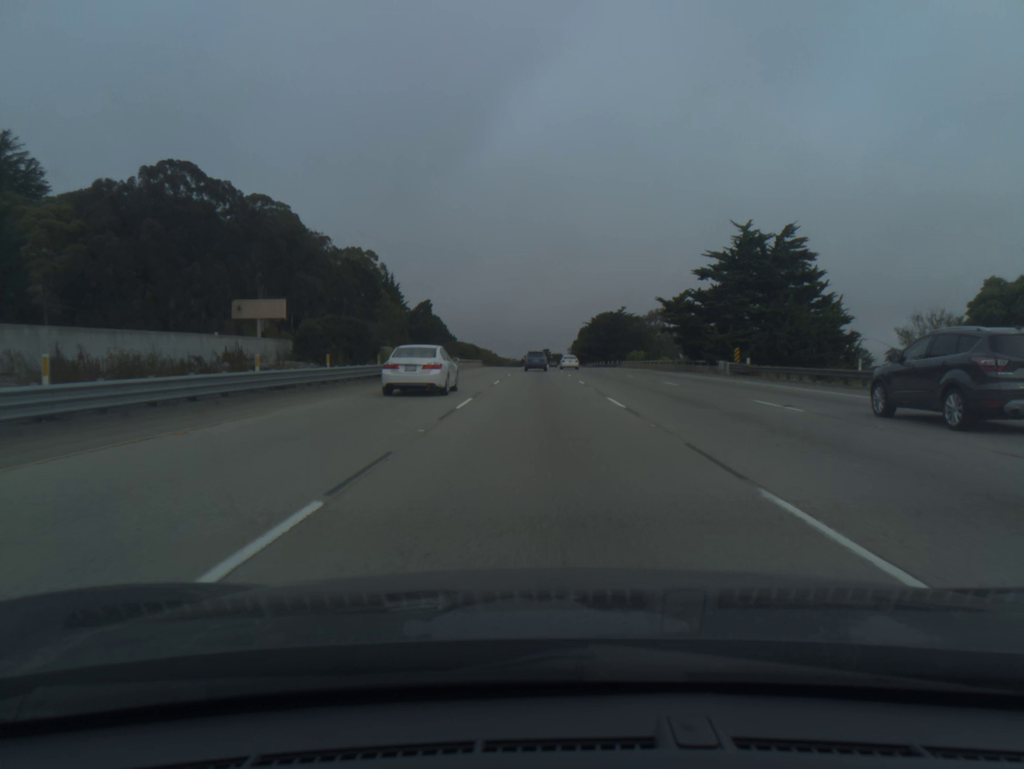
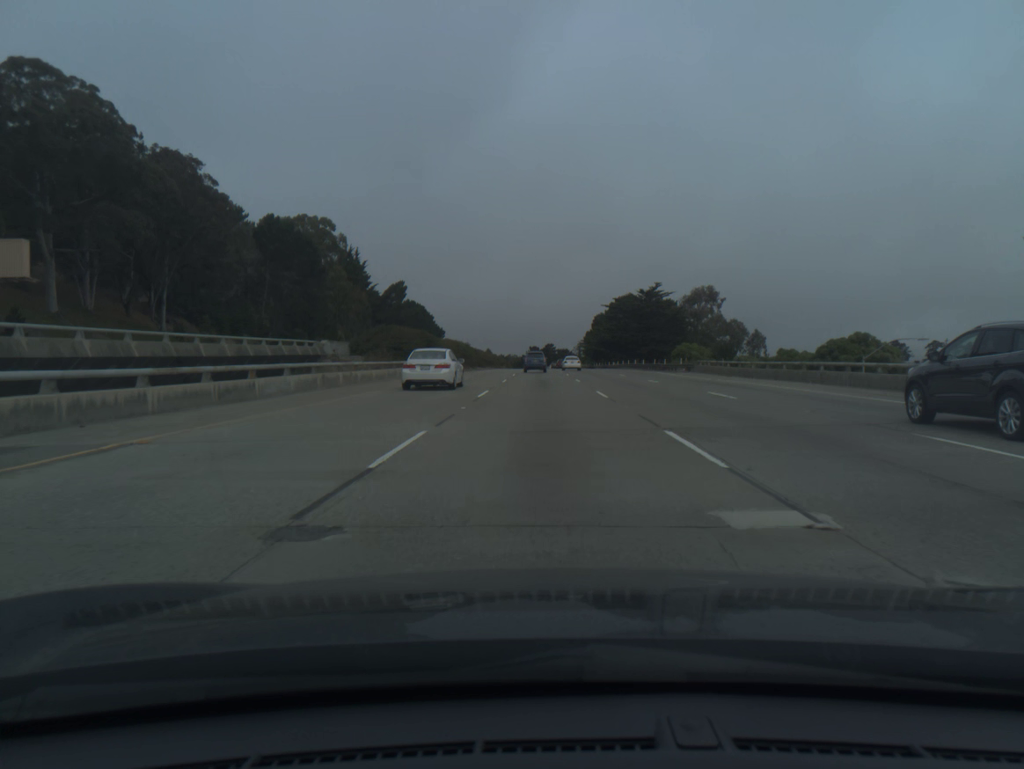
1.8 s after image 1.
(-0.1, +53.0) m; 0°
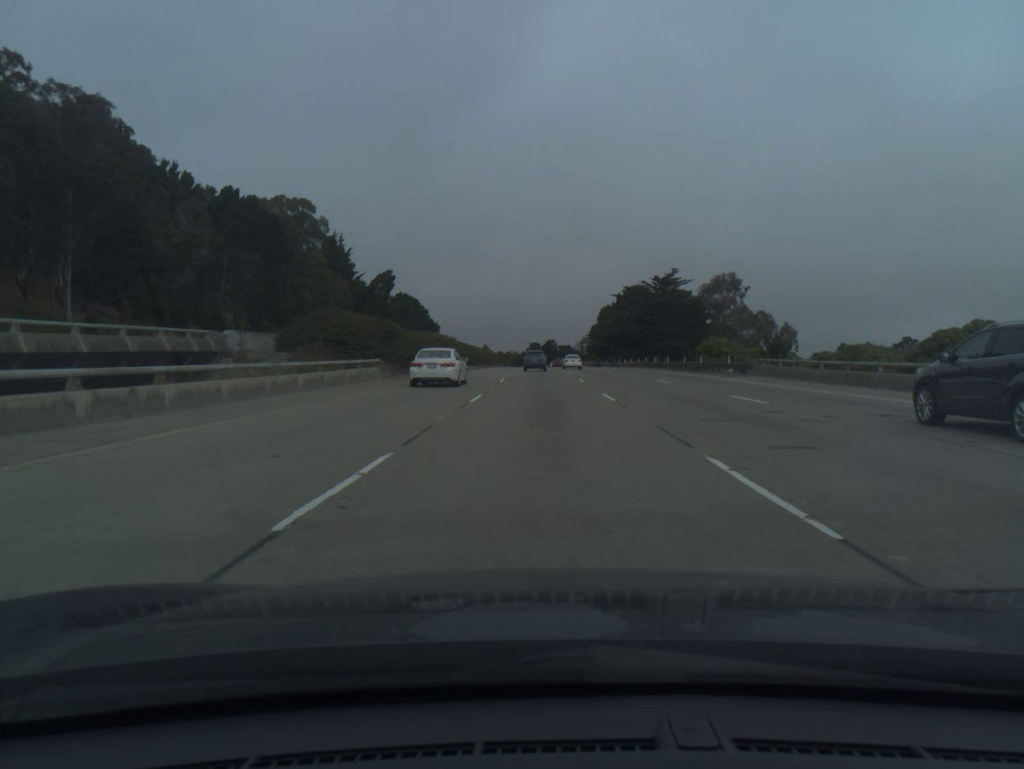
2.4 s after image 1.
(0.0, +17.7) m; 0°
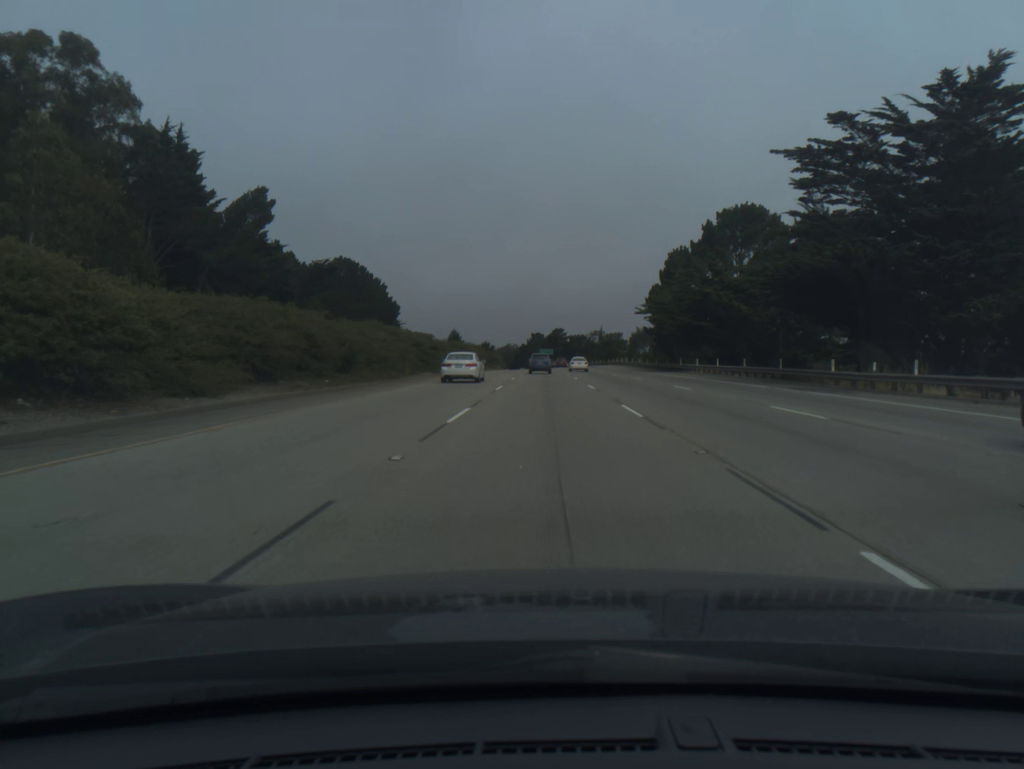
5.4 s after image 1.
(-0.2, +88.6) m; 0°
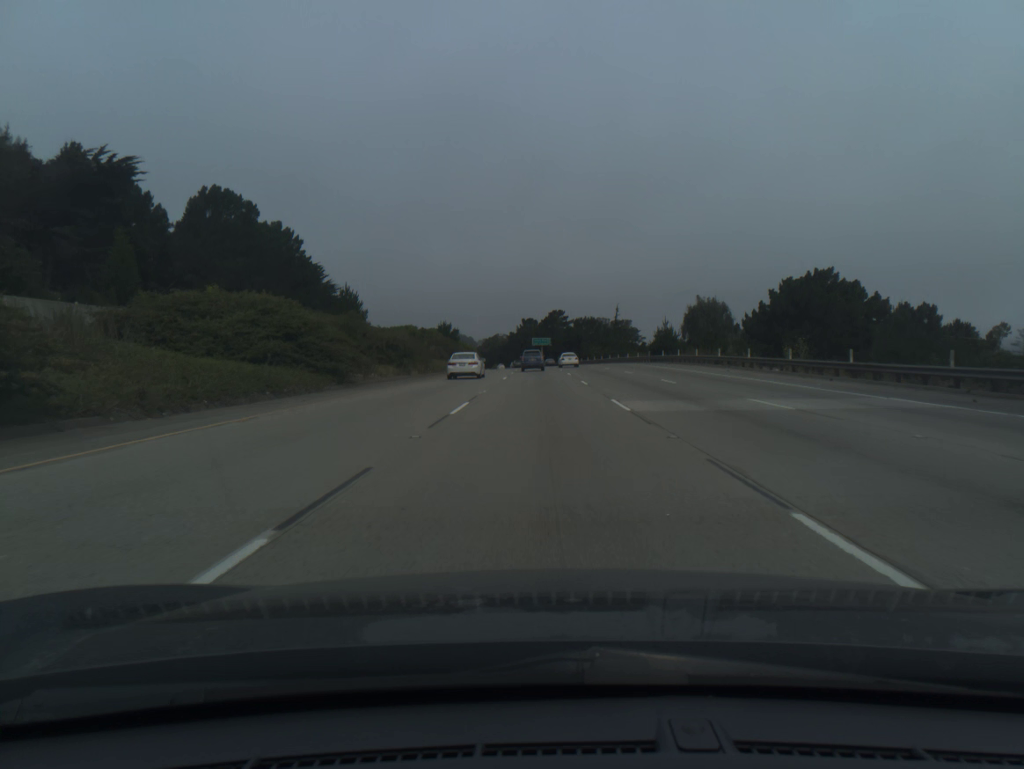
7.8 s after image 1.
(+0.3, +71.4) m; 0°
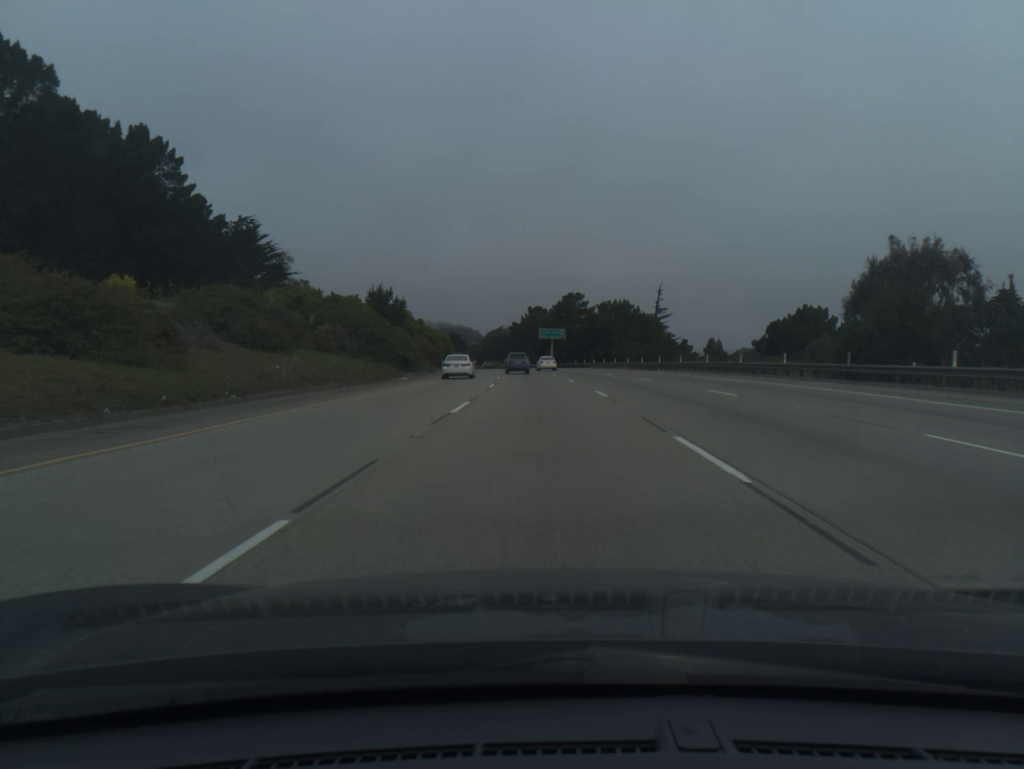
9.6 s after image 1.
(-0.2, +53.4) m; -1°
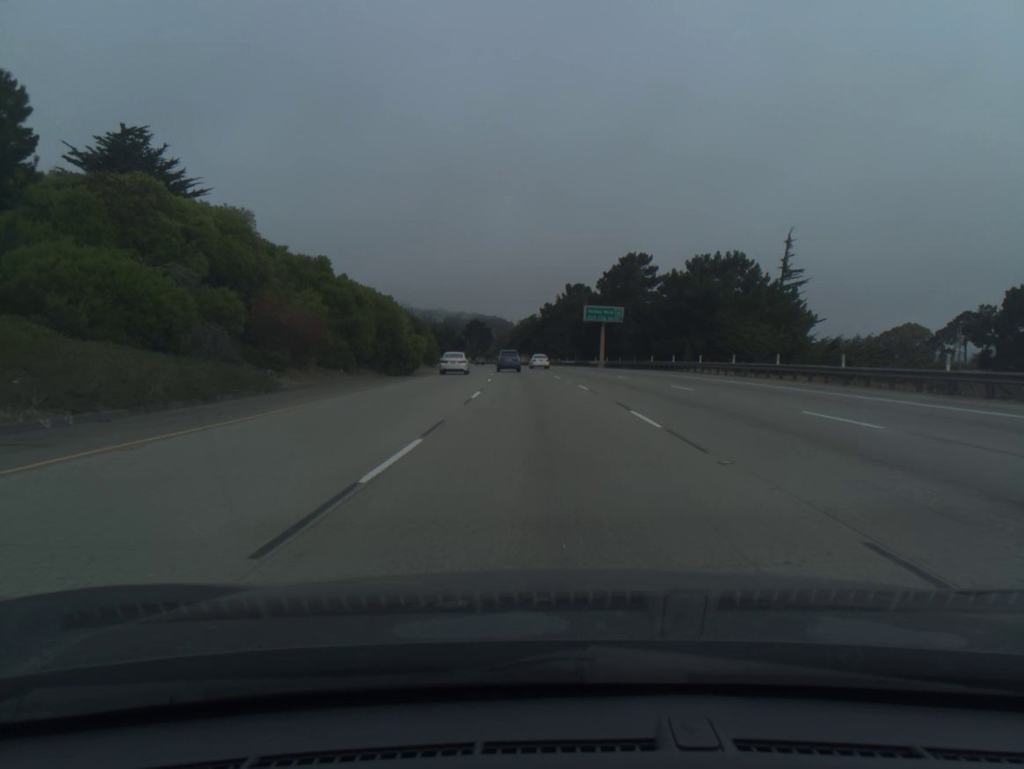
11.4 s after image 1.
(-0.9, +52.9) m; -2°
